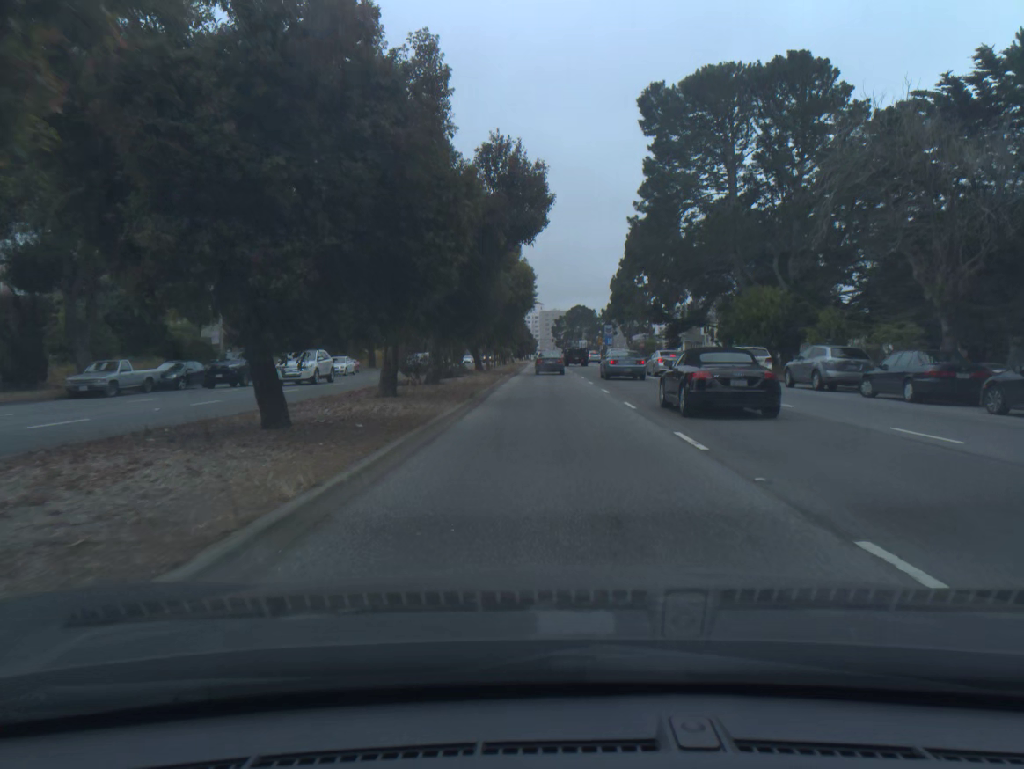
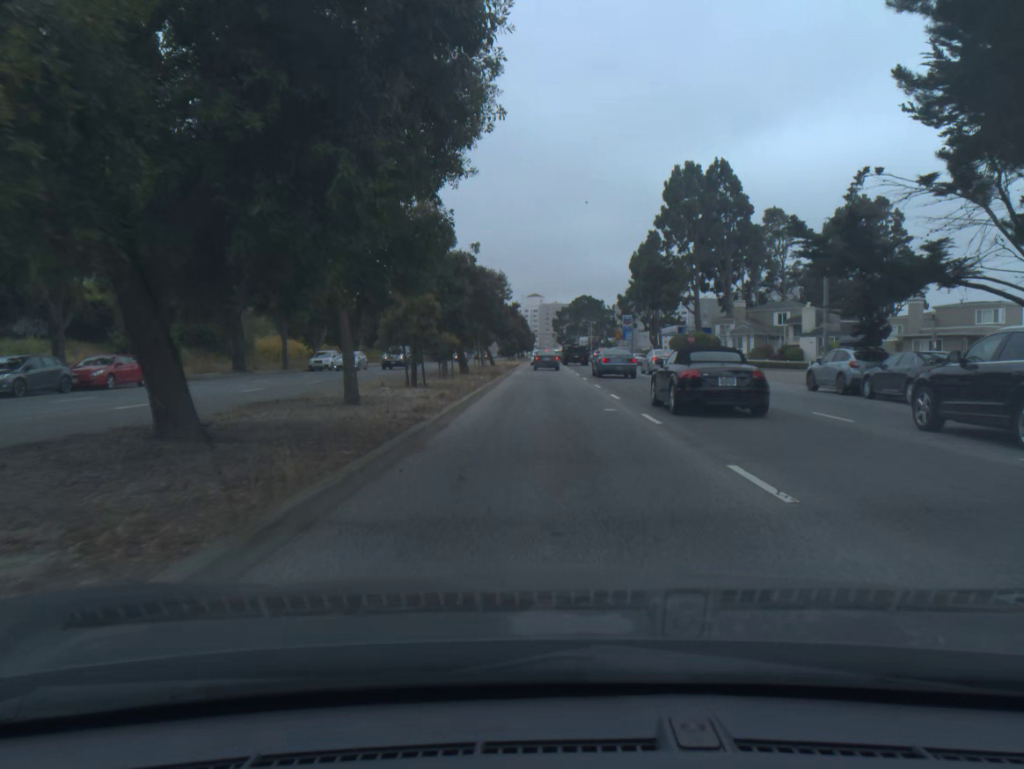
(0.0, +40.3) m; 0°
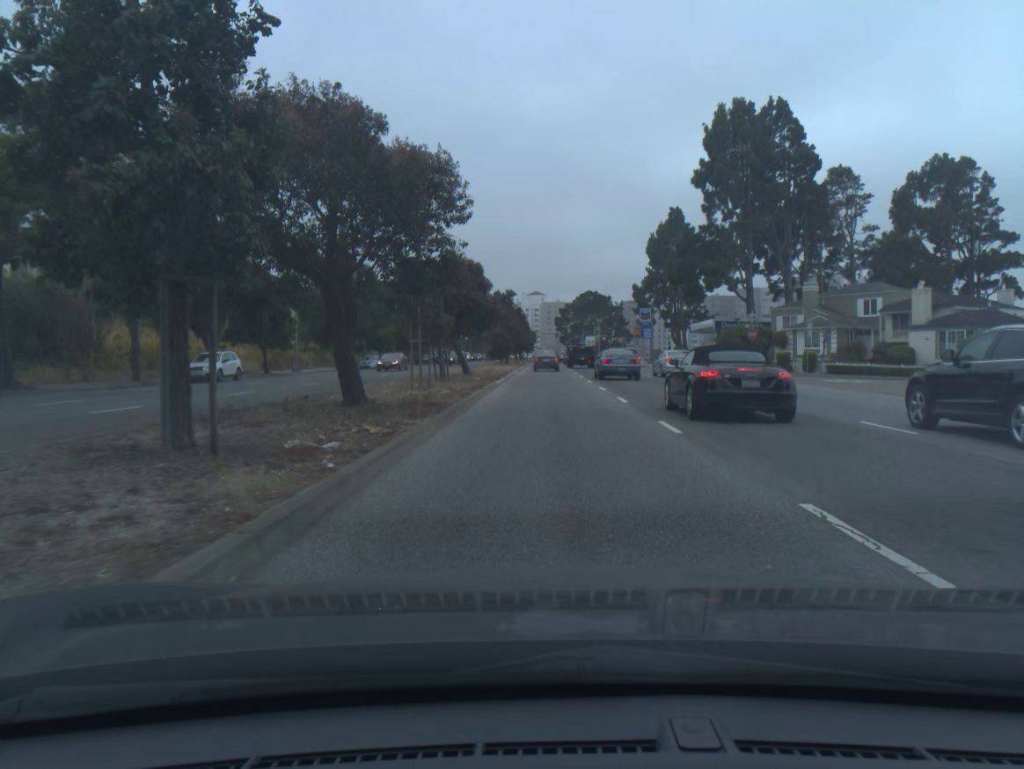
(0.0, +23.3) m; 0°
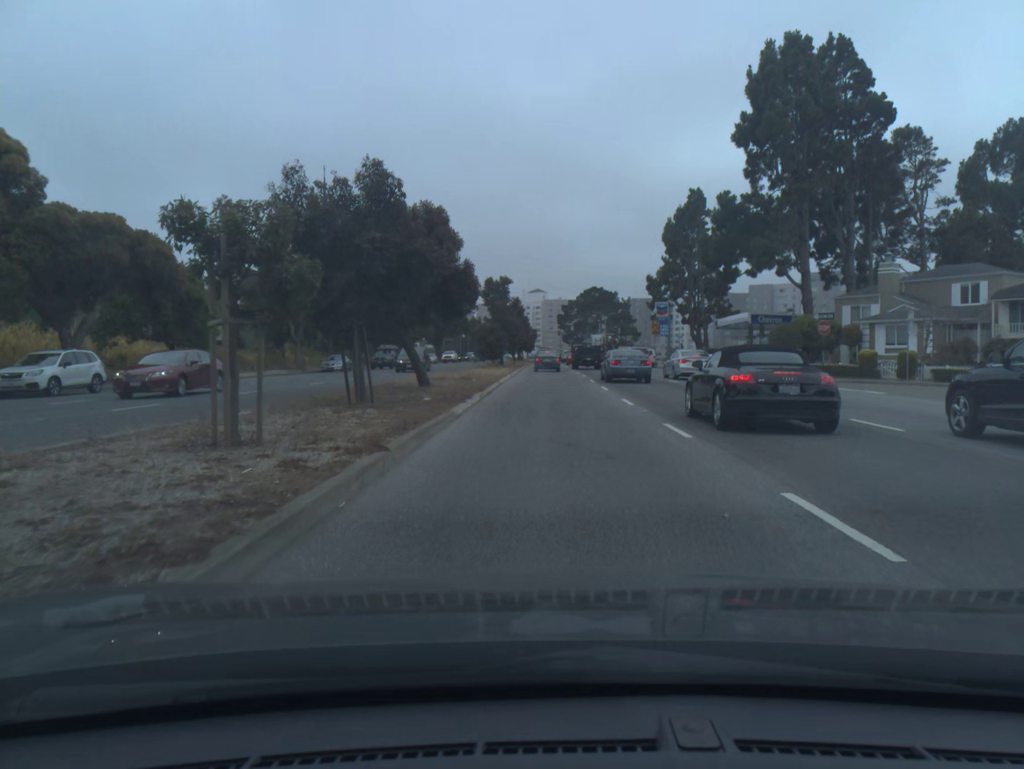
(0.0, +14.4) m; 0°
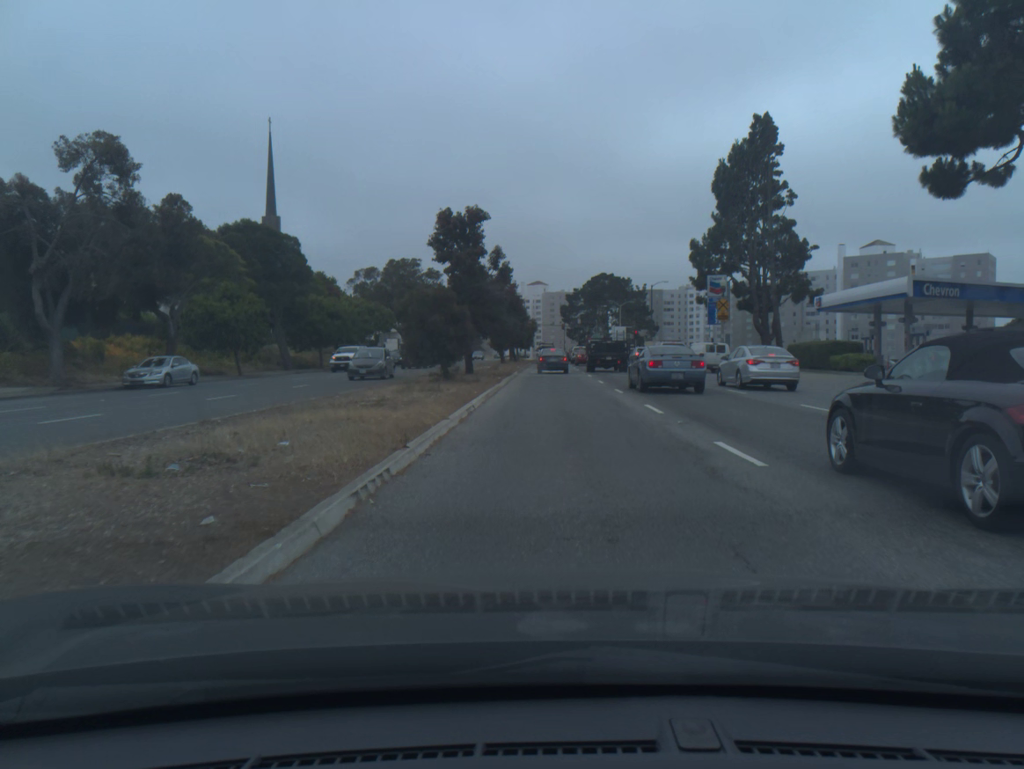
(0.0, +32.3) m; 0°
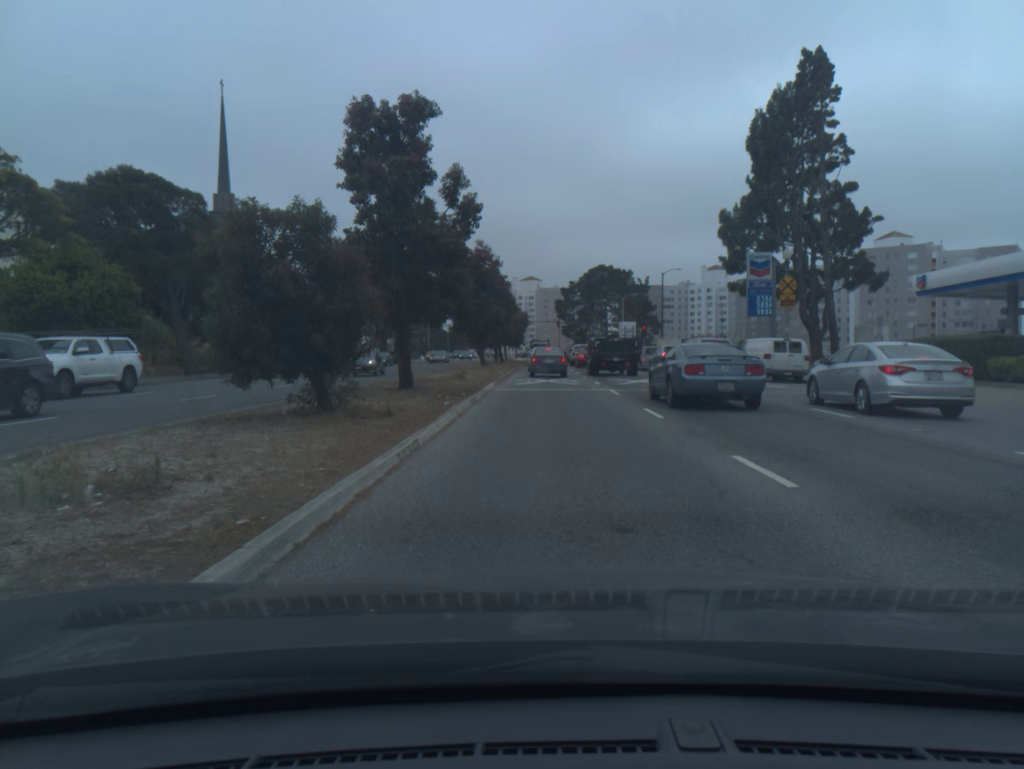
(+0.1, +16.1) m; +1°
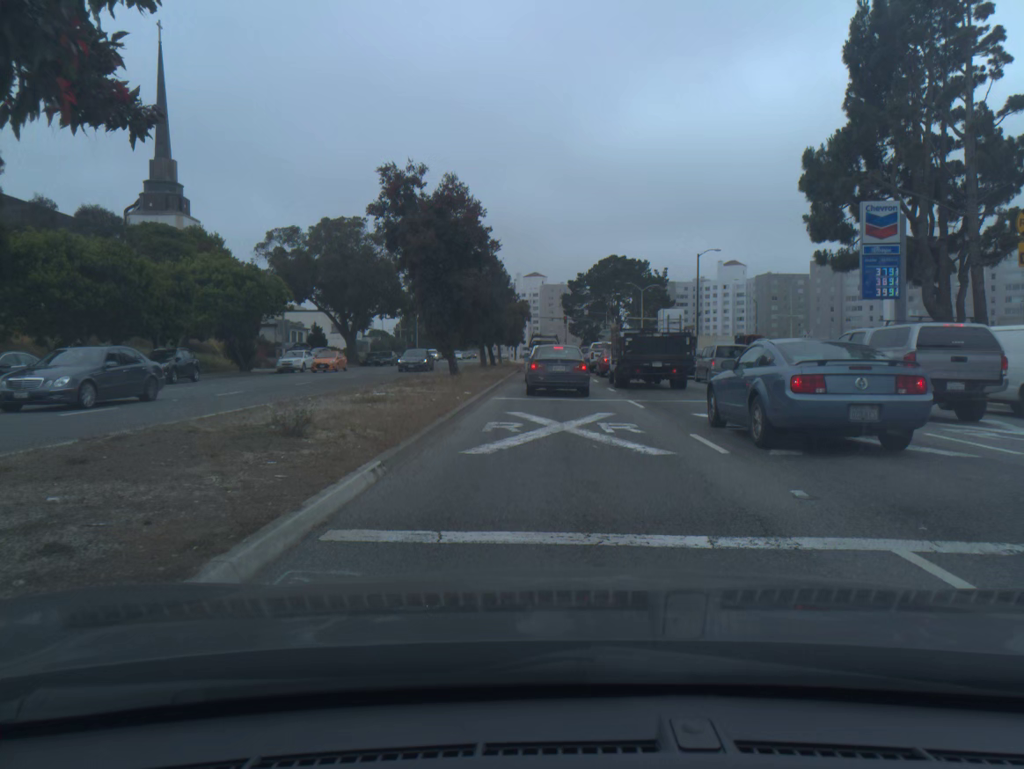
(0.0, +19.6) m; 0°
